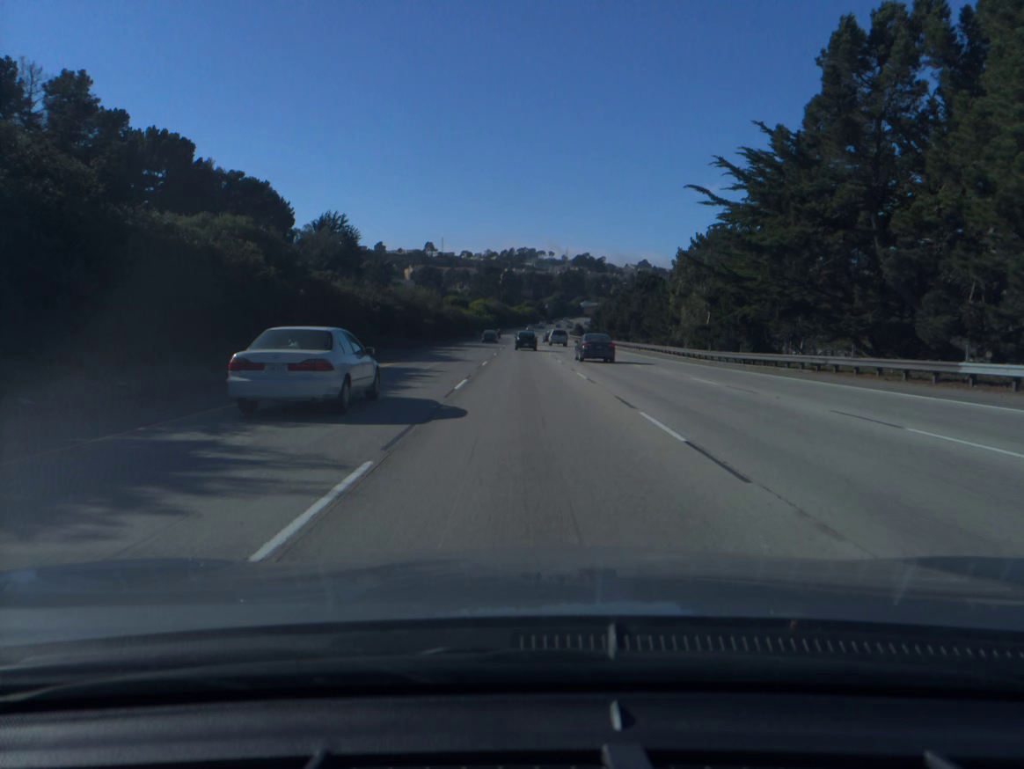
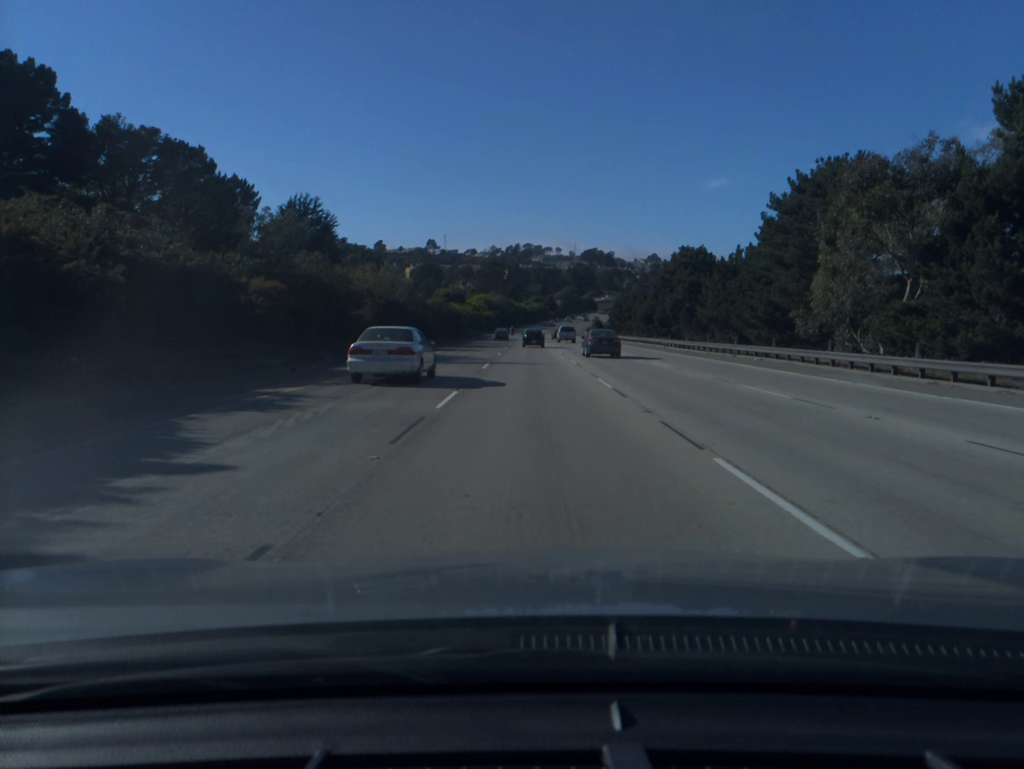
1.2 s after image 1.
(-0.3, +34.5) m; -1°
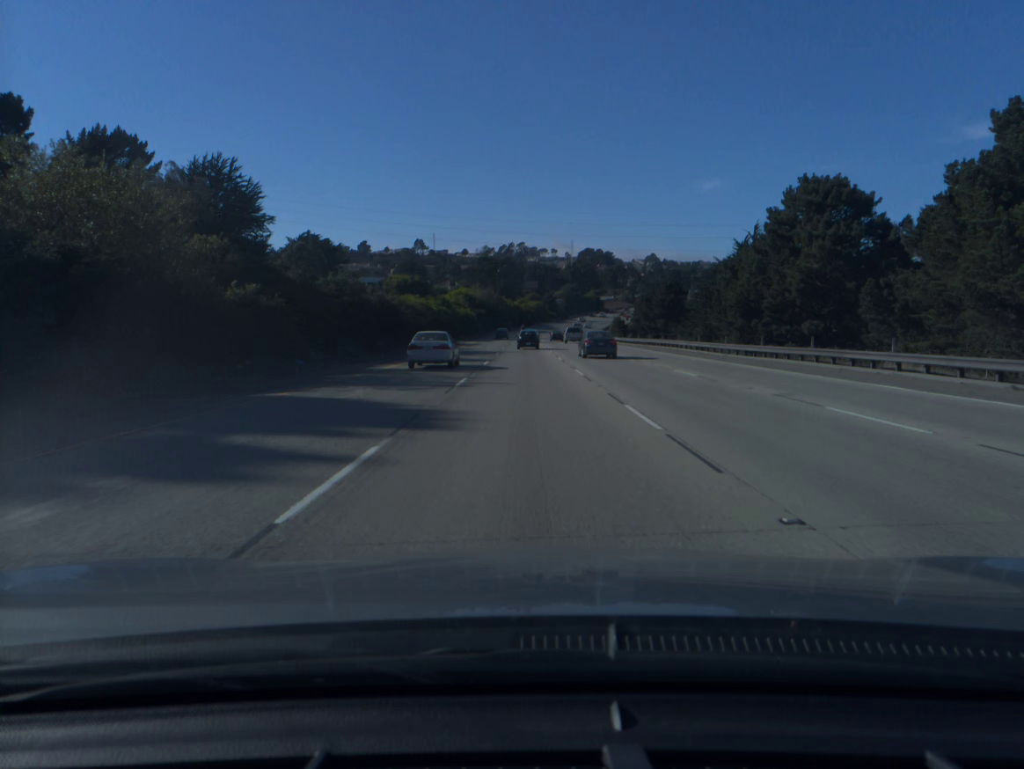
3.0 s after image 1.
(+0.1, +52.0) m; 0°
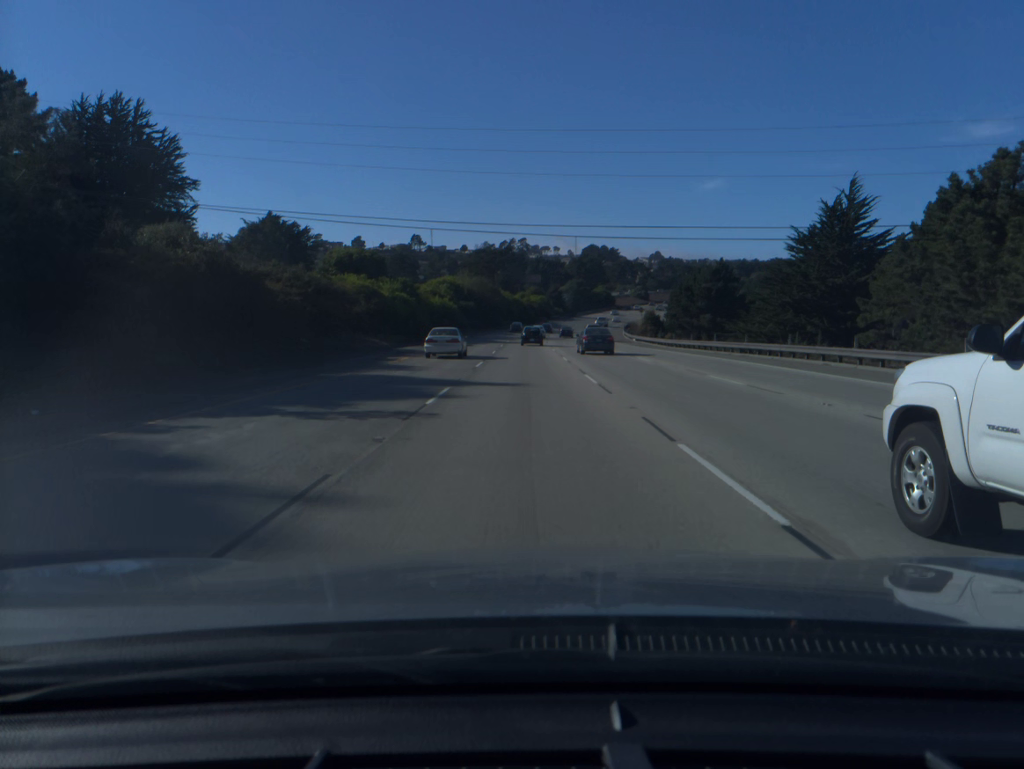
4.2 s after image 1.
(-0.1, +34.8) m; 0°
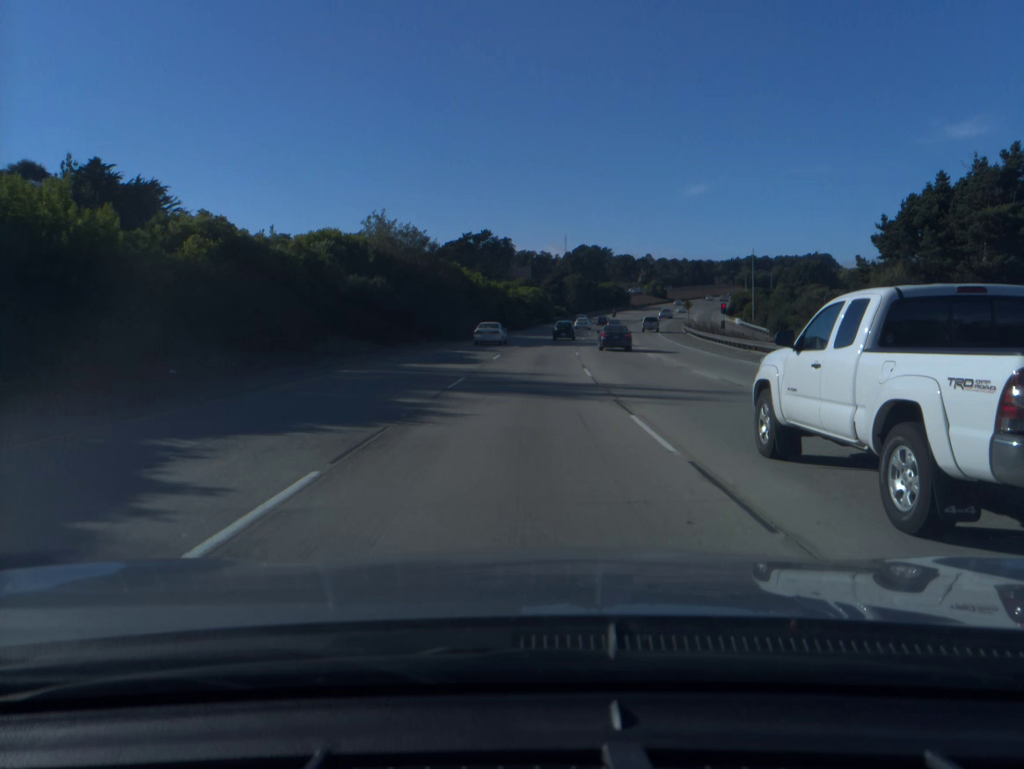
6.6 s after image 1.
(+0.1, +69.6) m; +1°
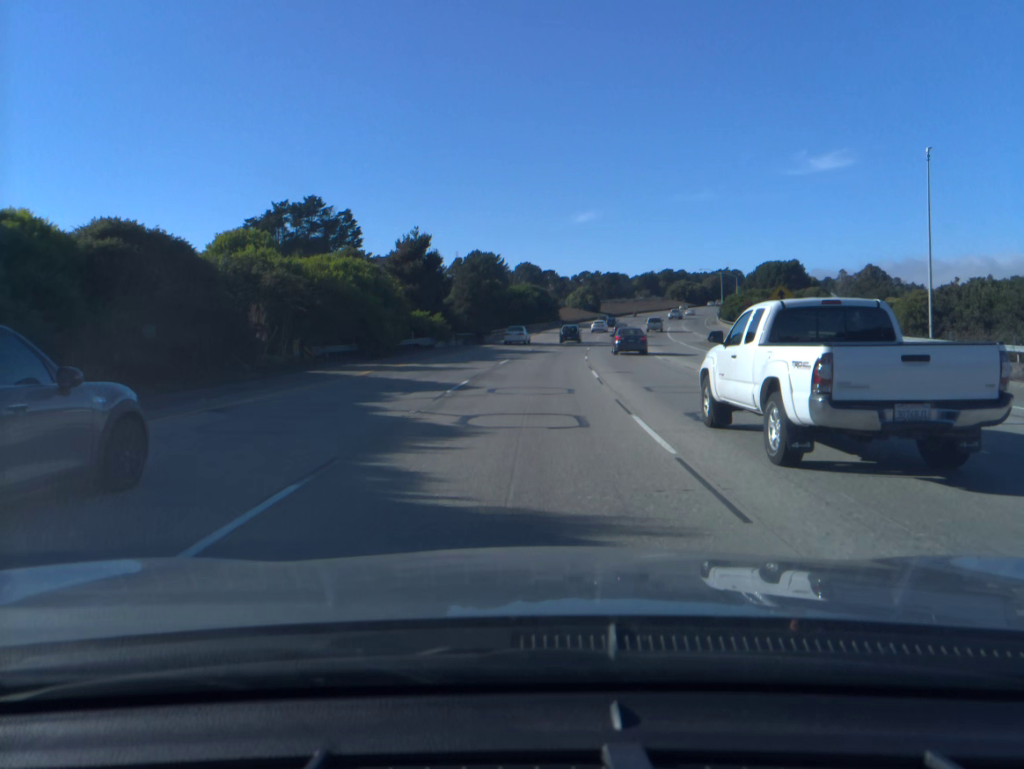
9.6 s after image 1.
(+5.4, +87.3) m; +7°
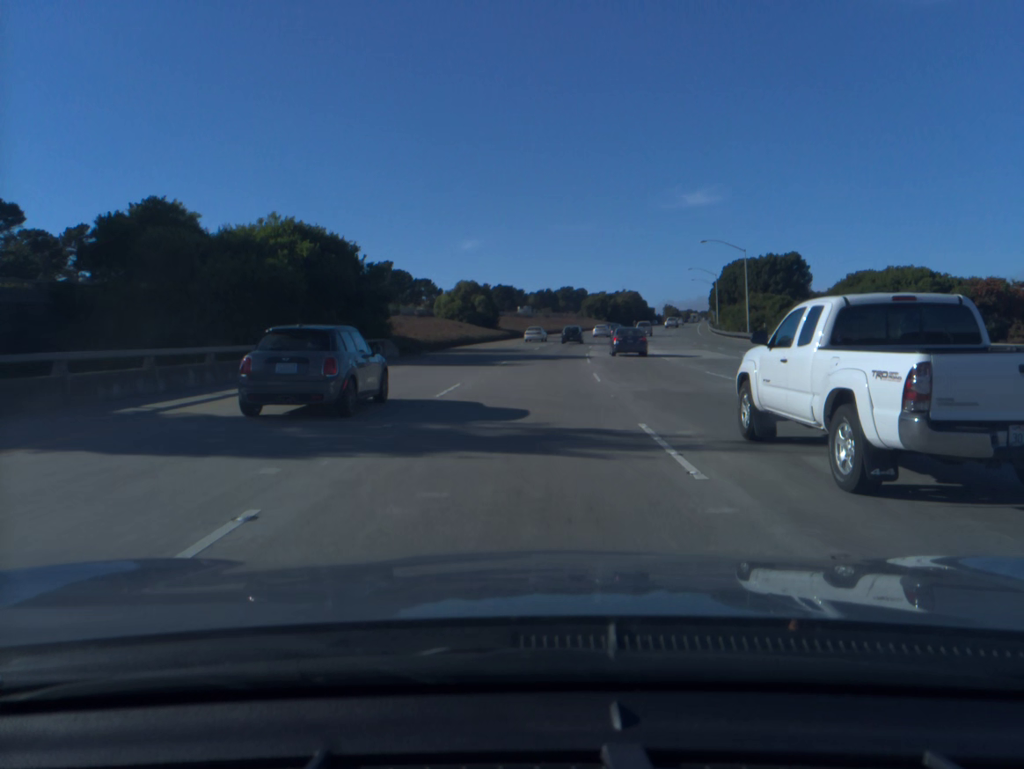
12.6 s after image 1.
(+6.4, +87.7) m; +8°
